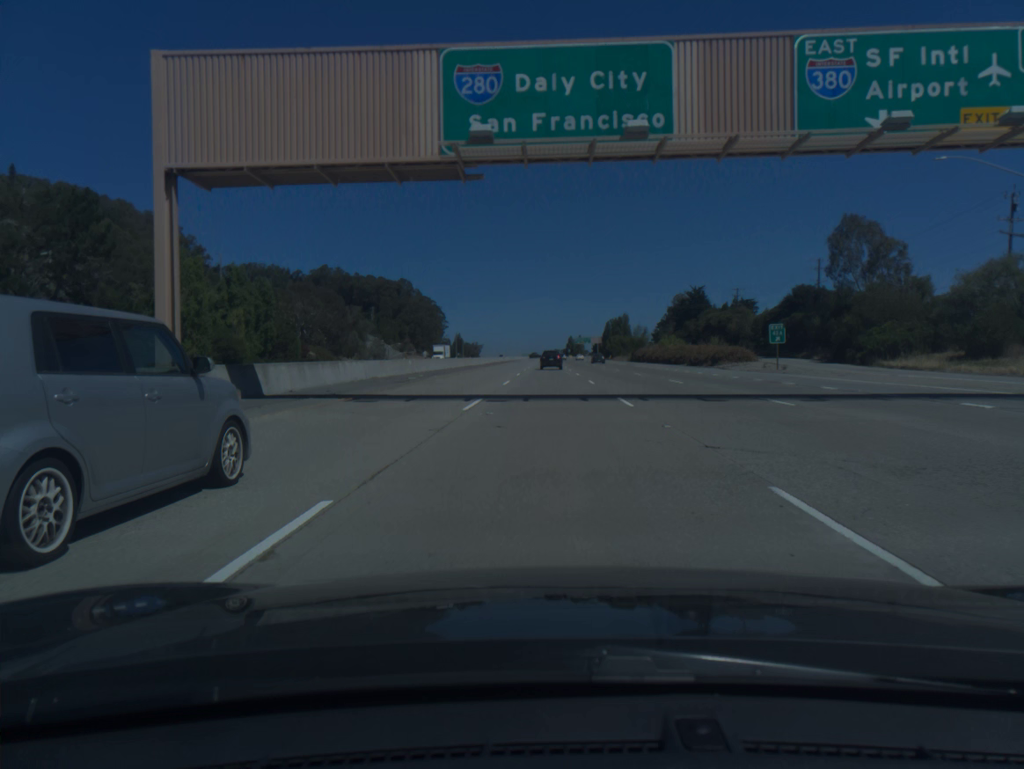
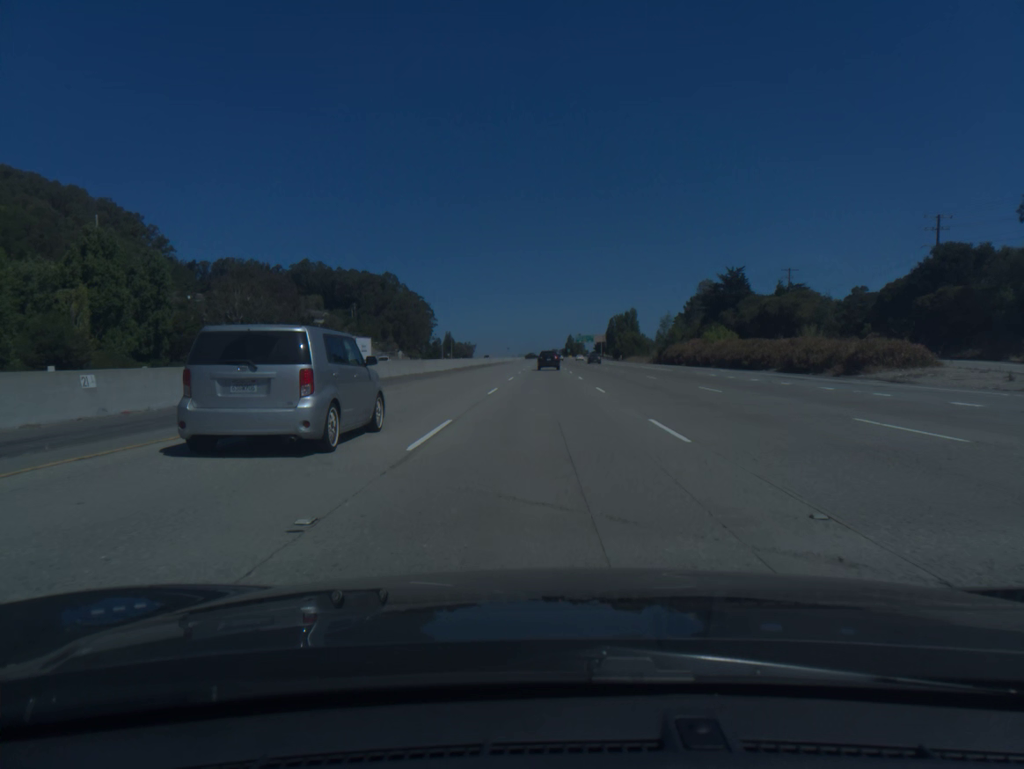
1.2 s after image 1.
(+0.1, +36.1) m; 0°
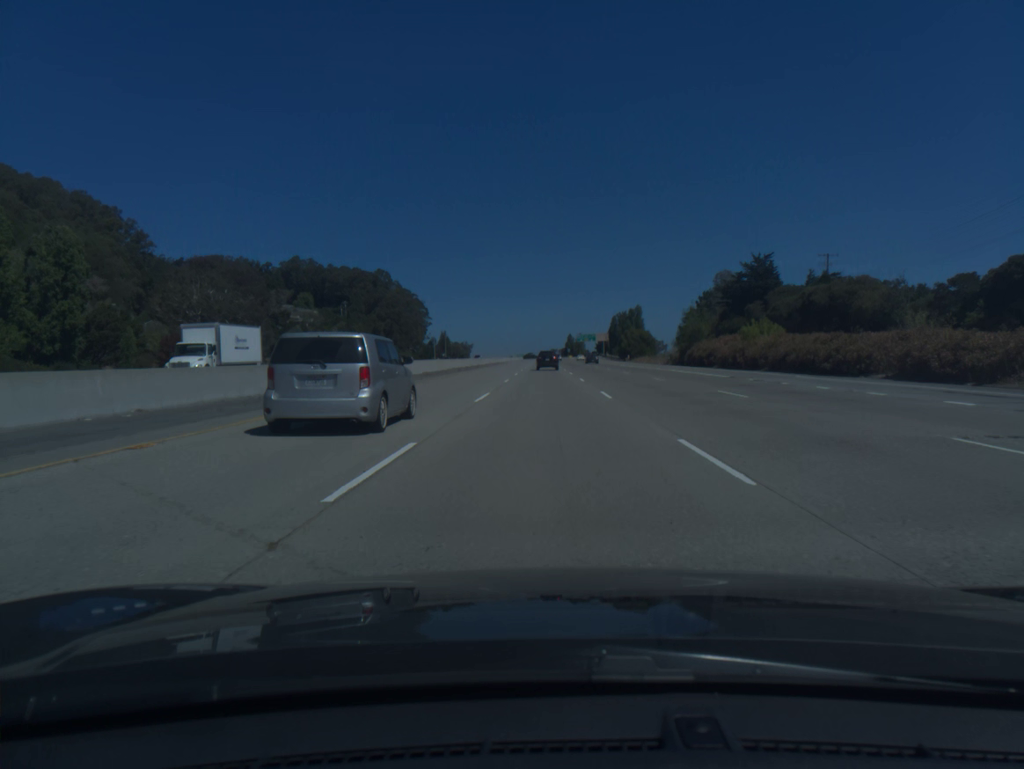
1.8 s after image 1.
(0.0, +18.0) m; 0°
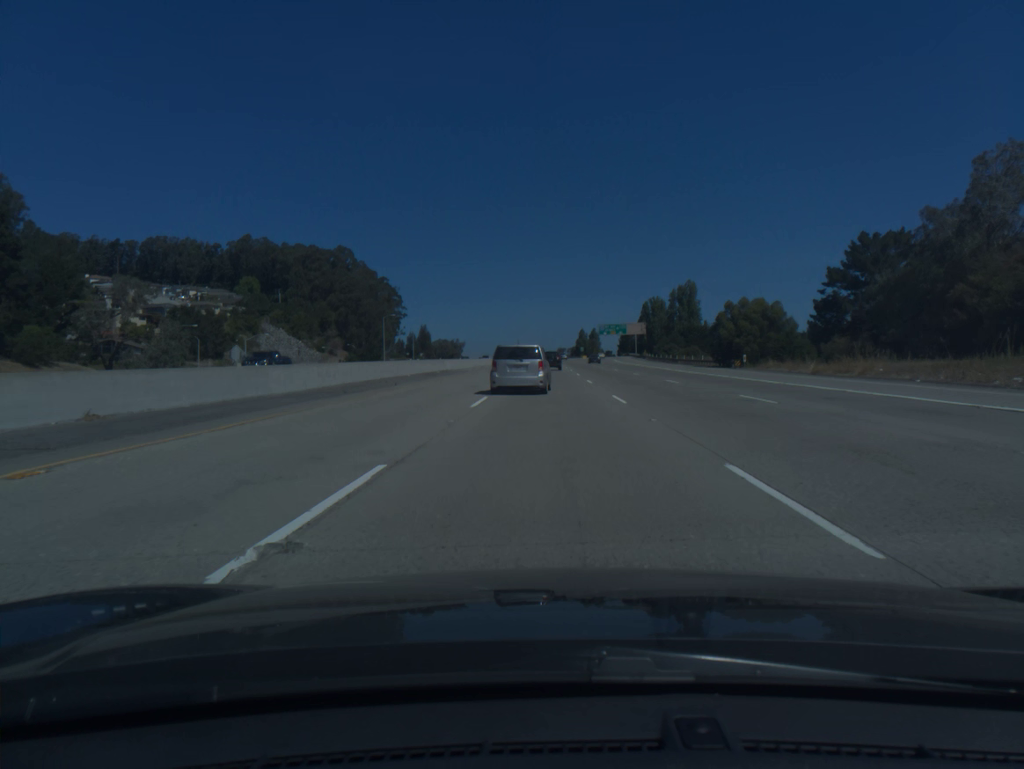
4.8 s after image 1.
(-0.3, +90.0) m; 0°
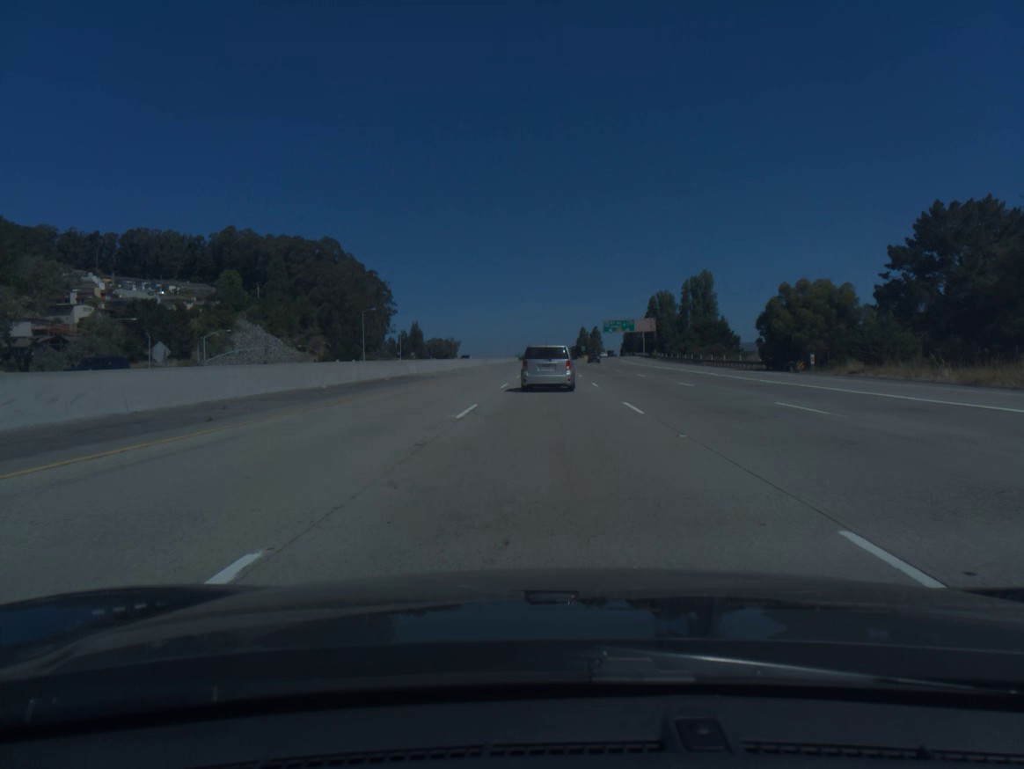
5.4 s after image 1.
(0.0, +17.9) m; 0°
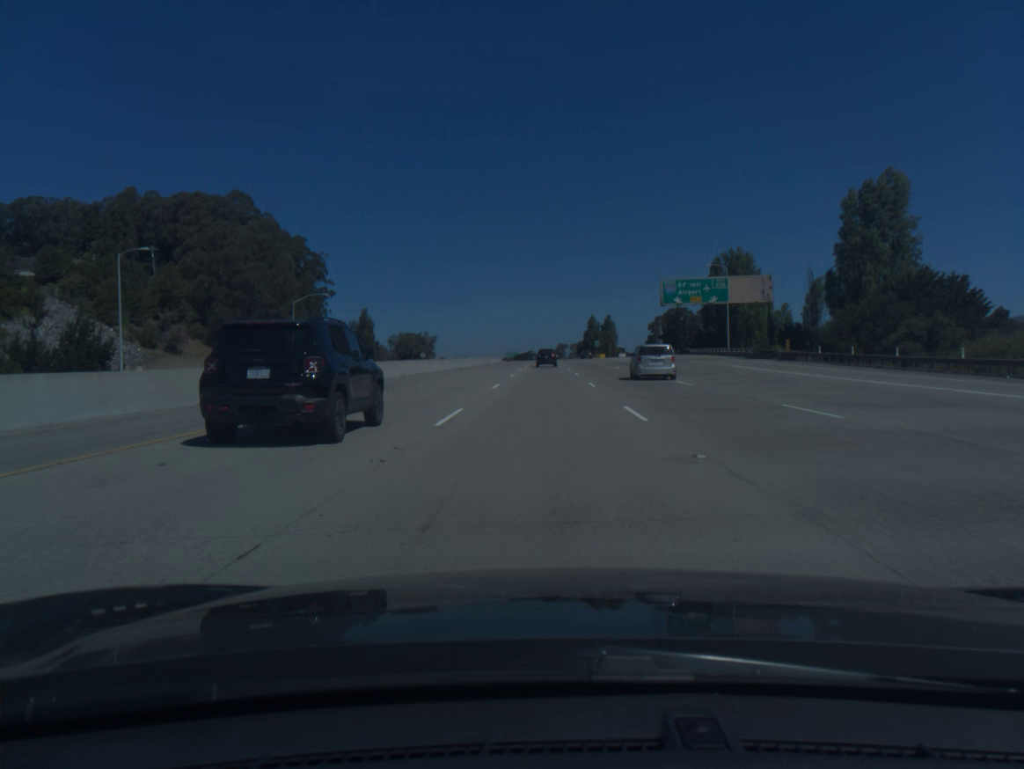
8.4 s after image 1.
(+0.2, +89.6) m; 0°
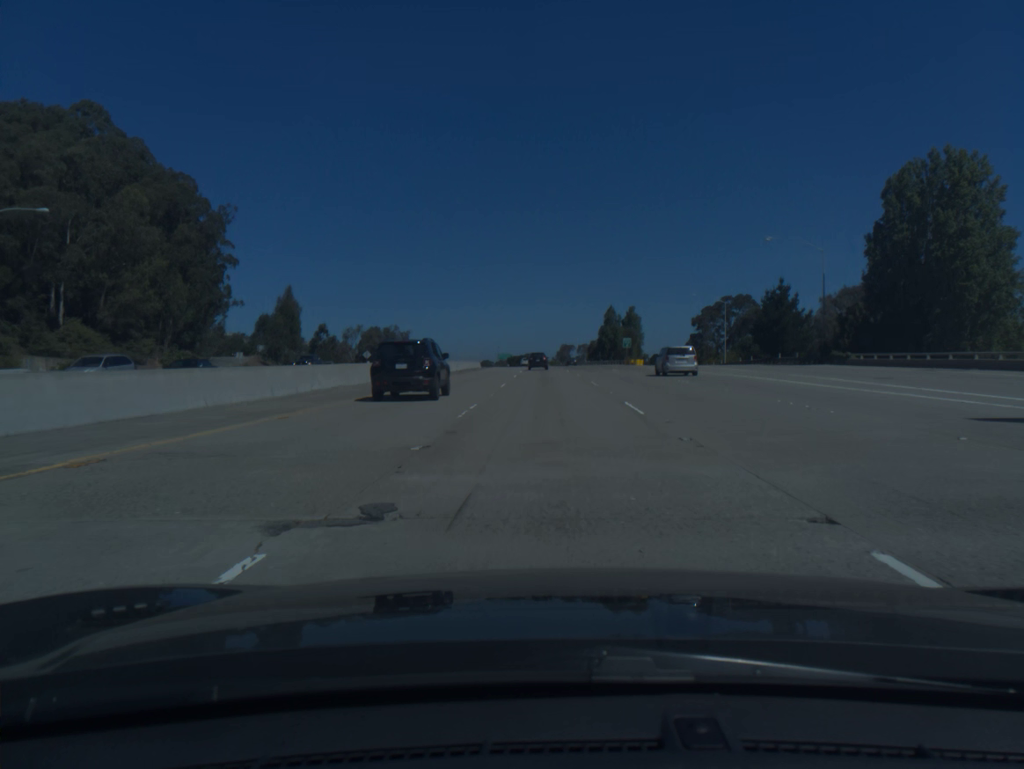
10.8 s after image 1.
(-0.2, +71.6) m; 0°
